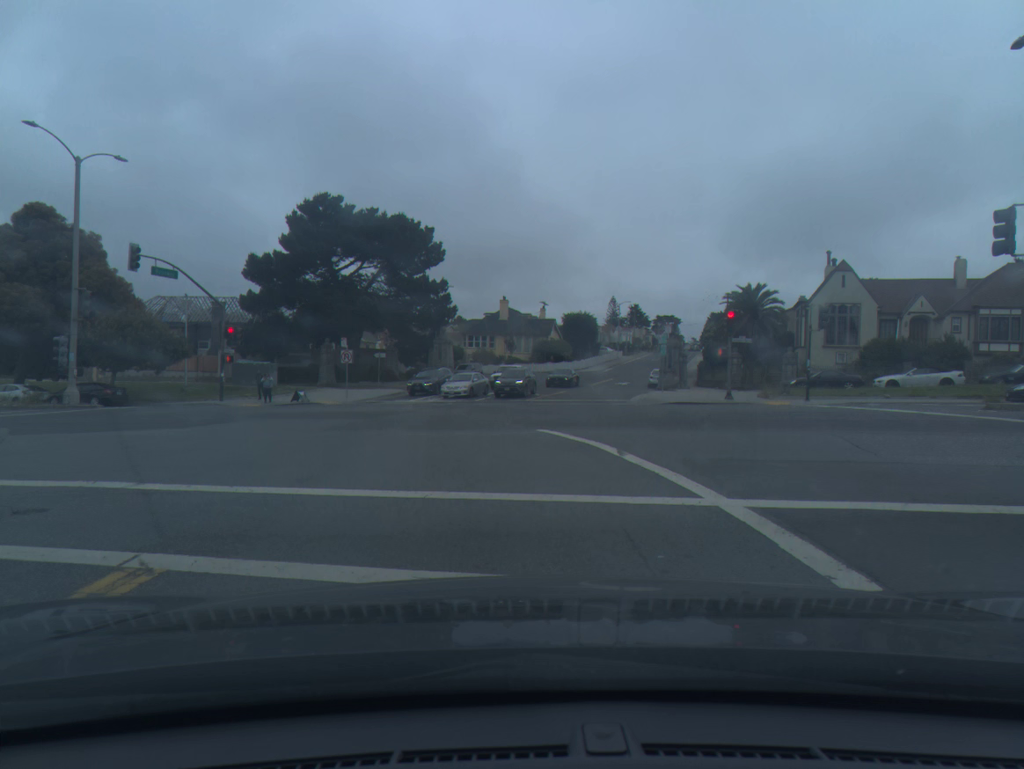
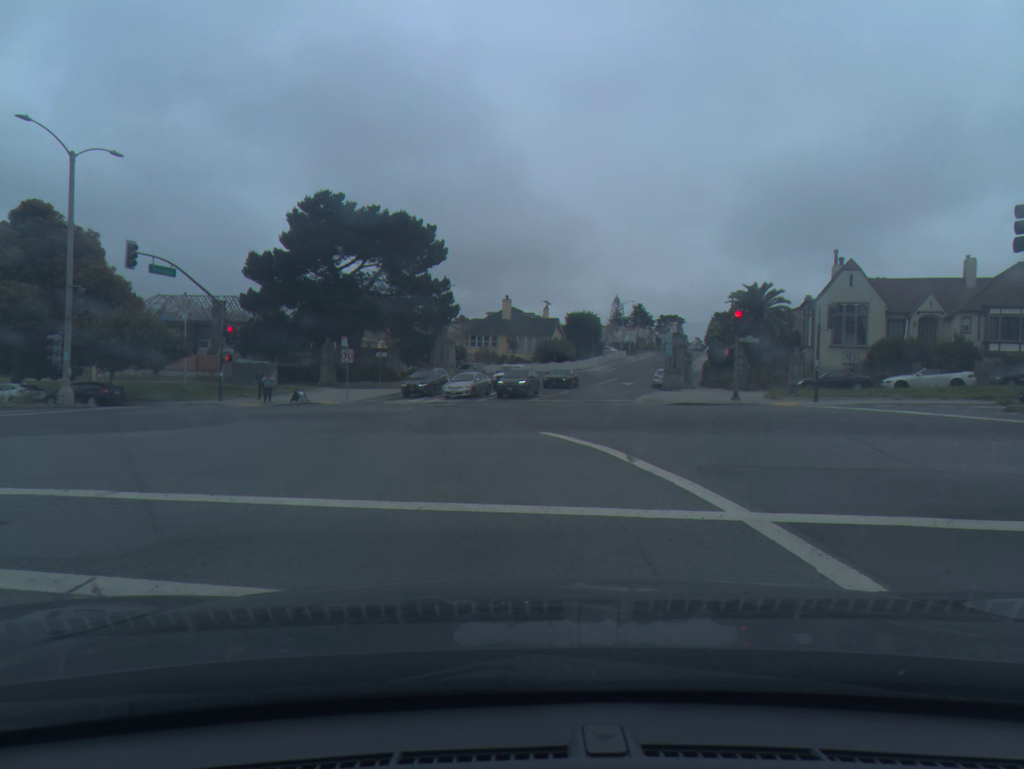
(0.0, +0.6) m; 0°
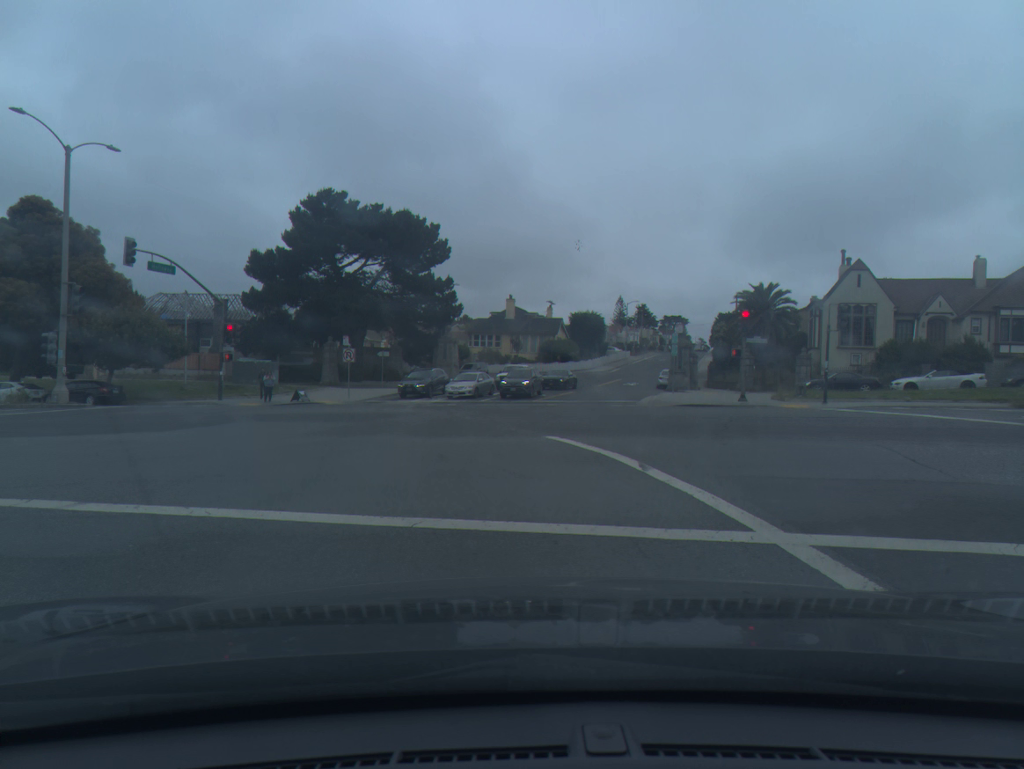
(0.0, +0.7) m; 0°
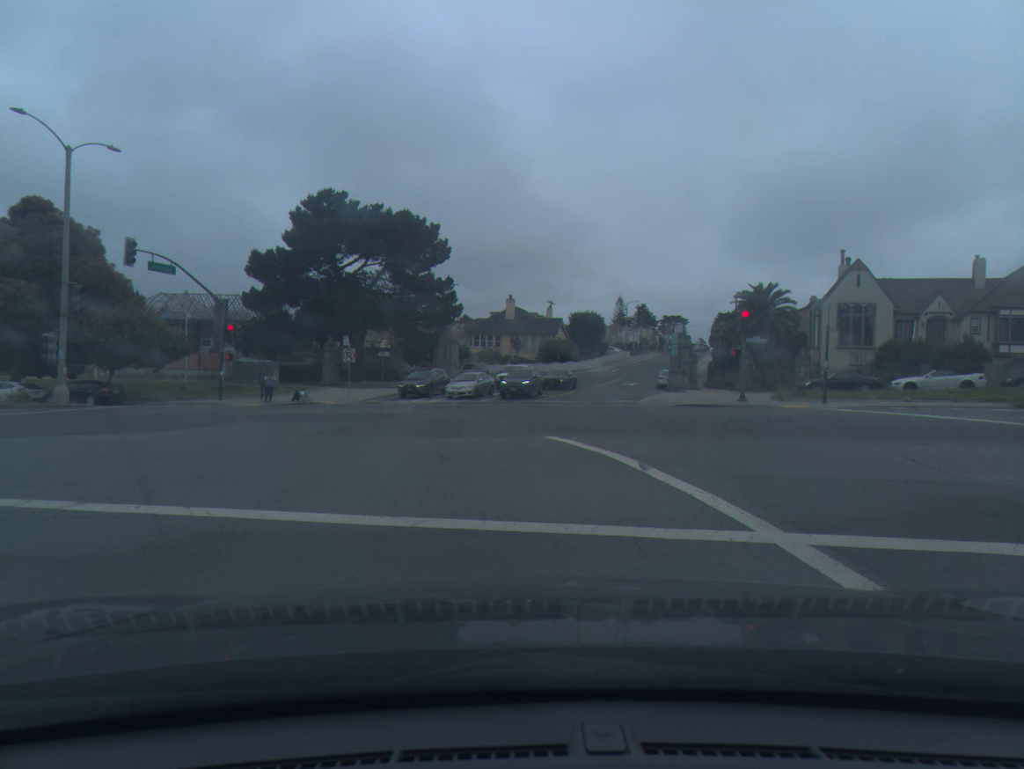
(0.0, 0.0) m; 0°
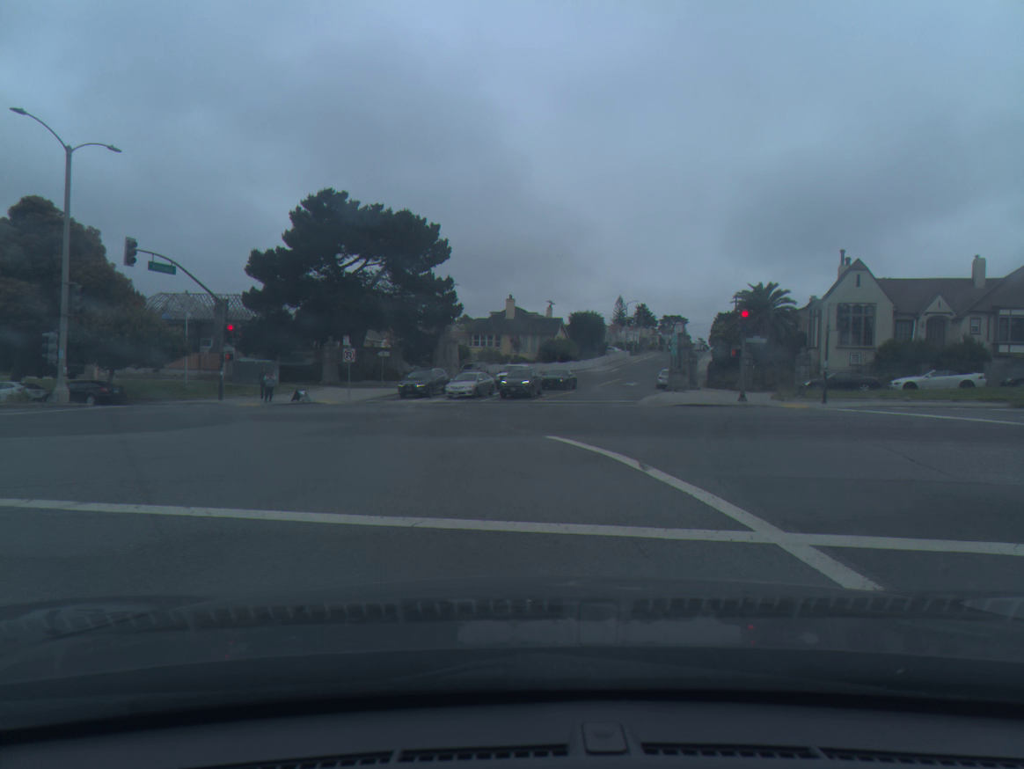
(0.0, 0.0) m; 0°
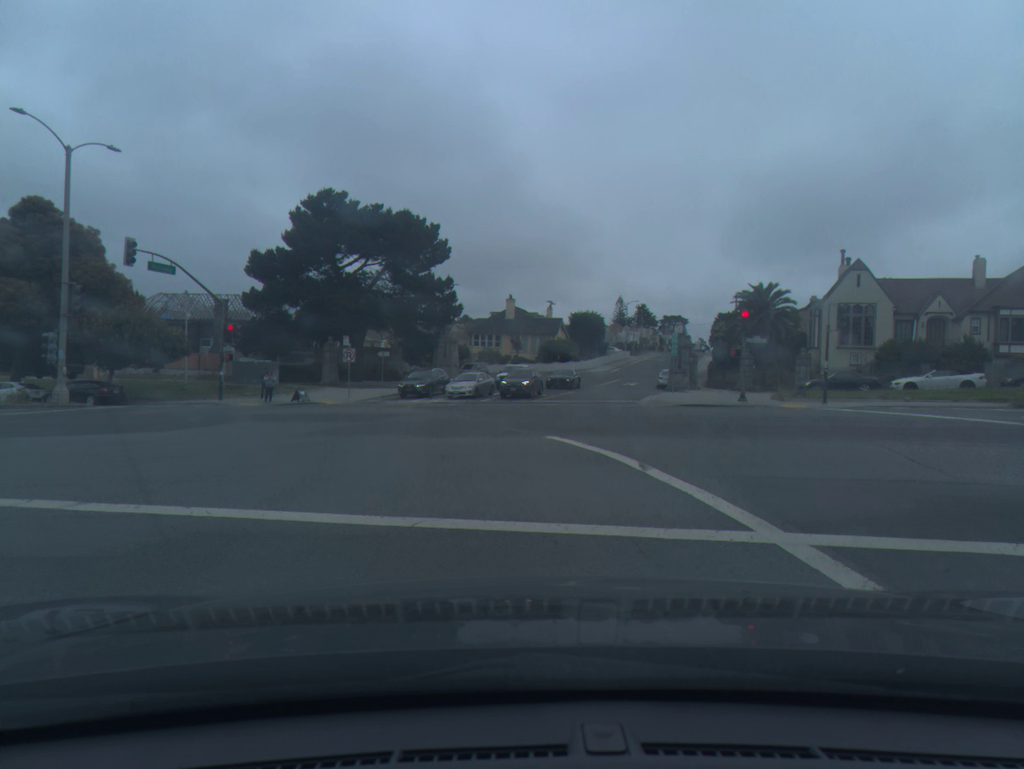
(0.0, 0.0) m; 0°
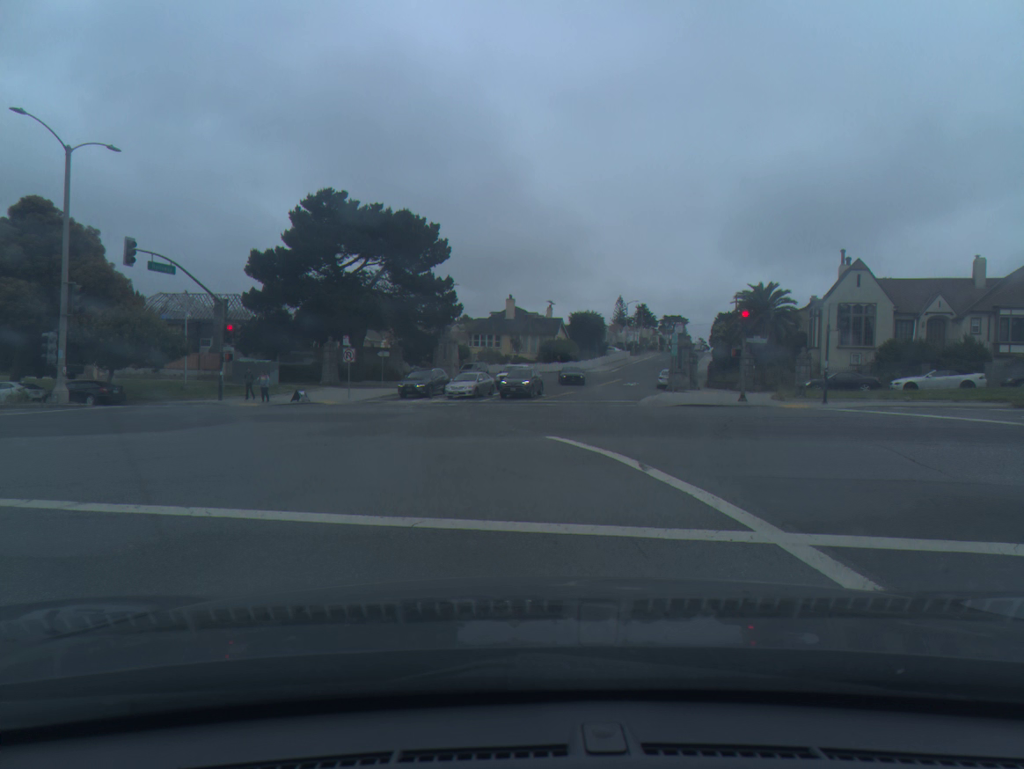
(0.0, 0.0) m; 0°
